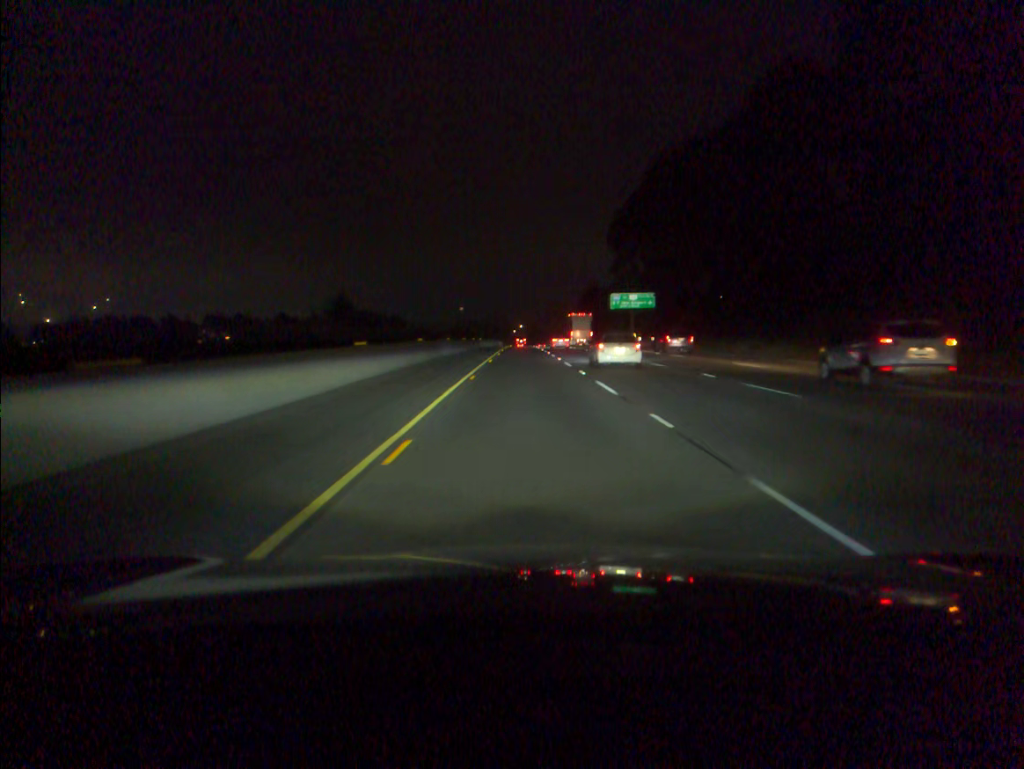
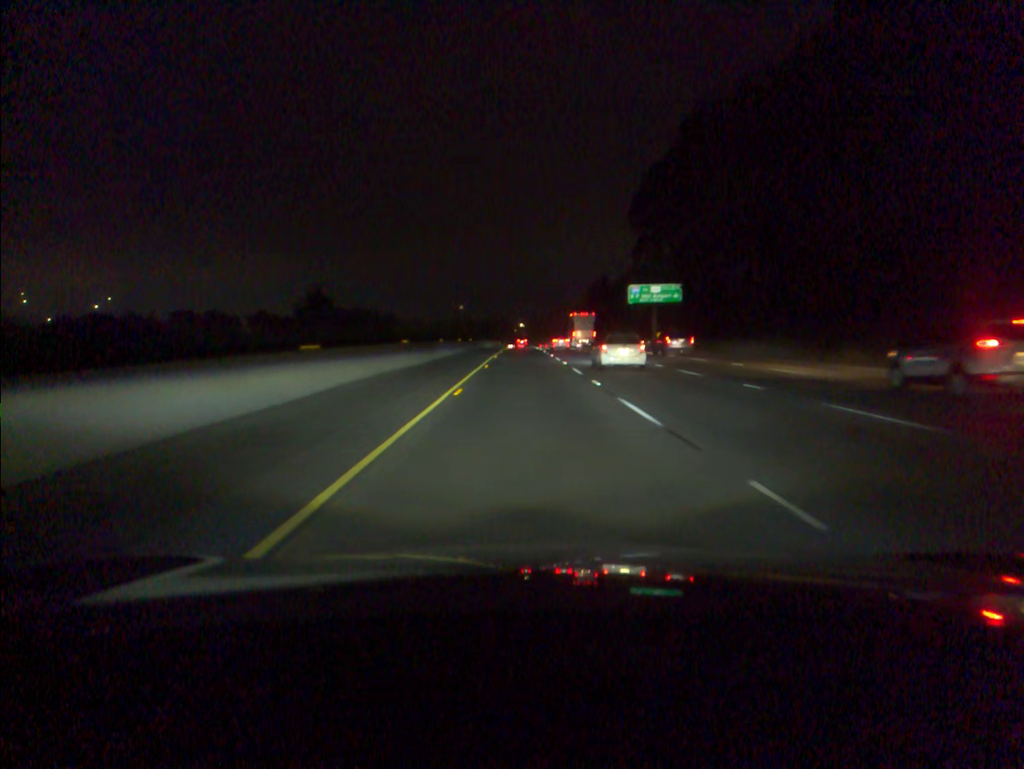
(0.0, +20.1) m; 0°
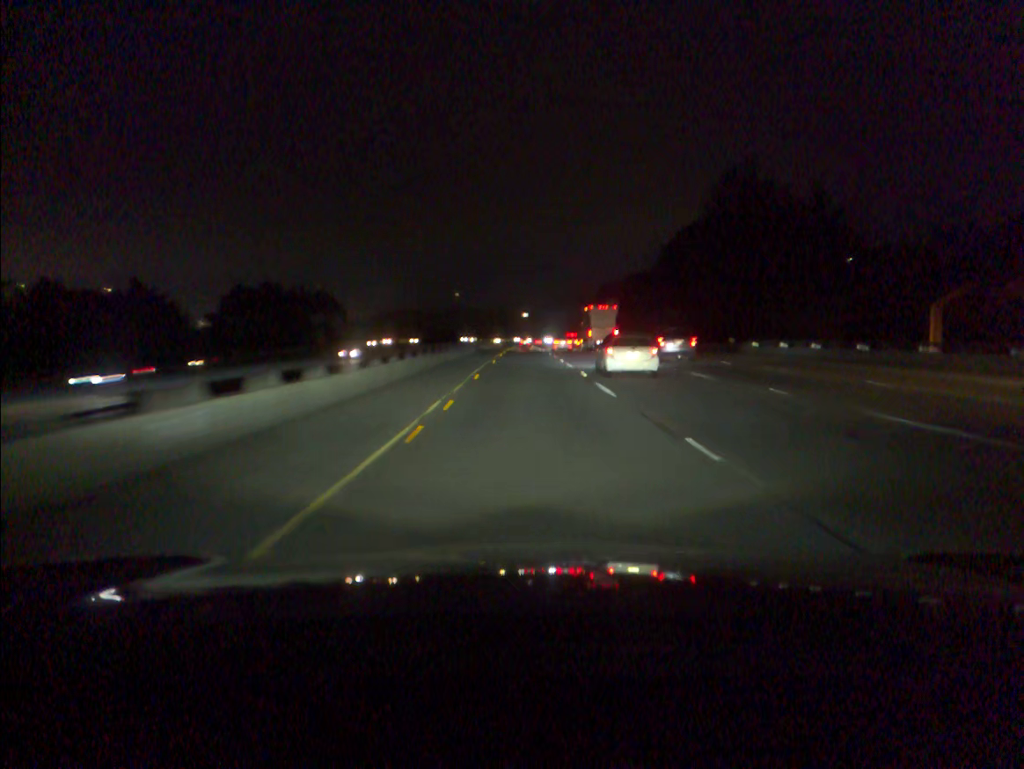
(-0.2, +100.7) m; 0°
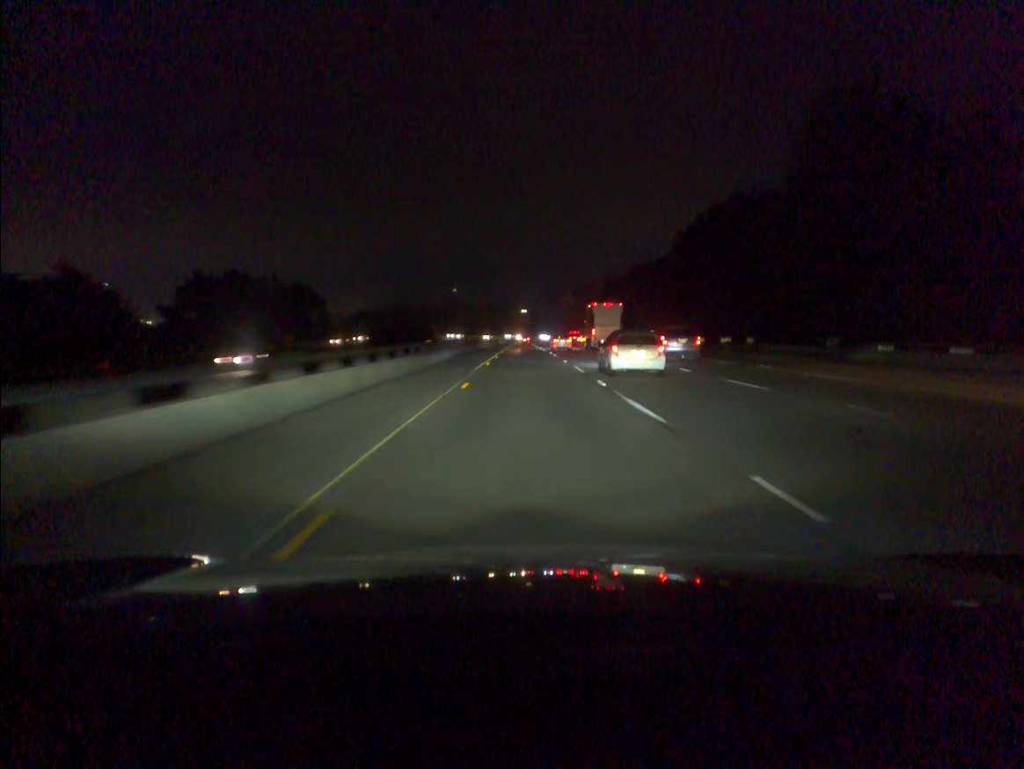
(0.0, +20.1) m; 0°
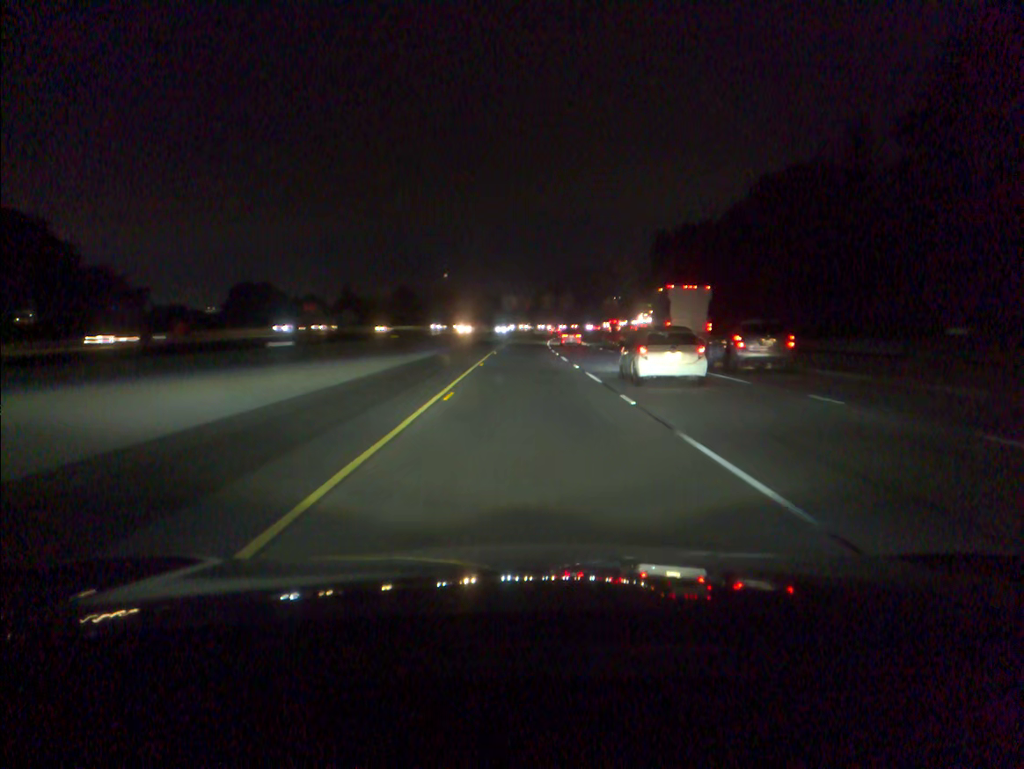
(+0.1, +100.8) m; 0°
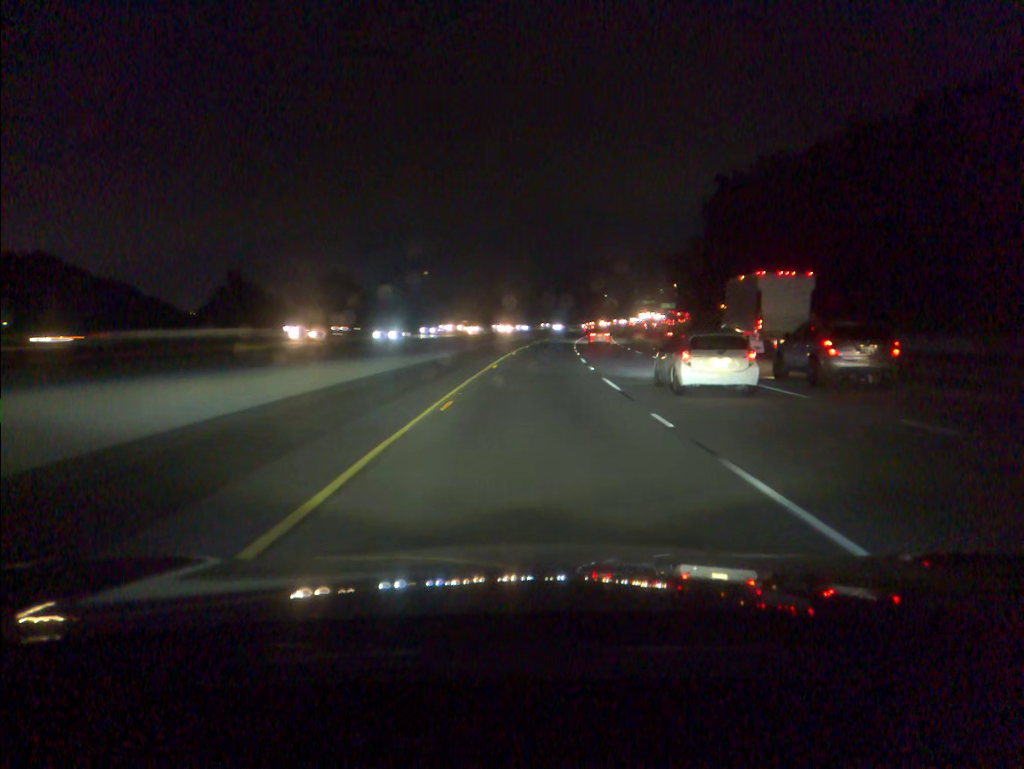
(+0.2, +60.4) m; +1°
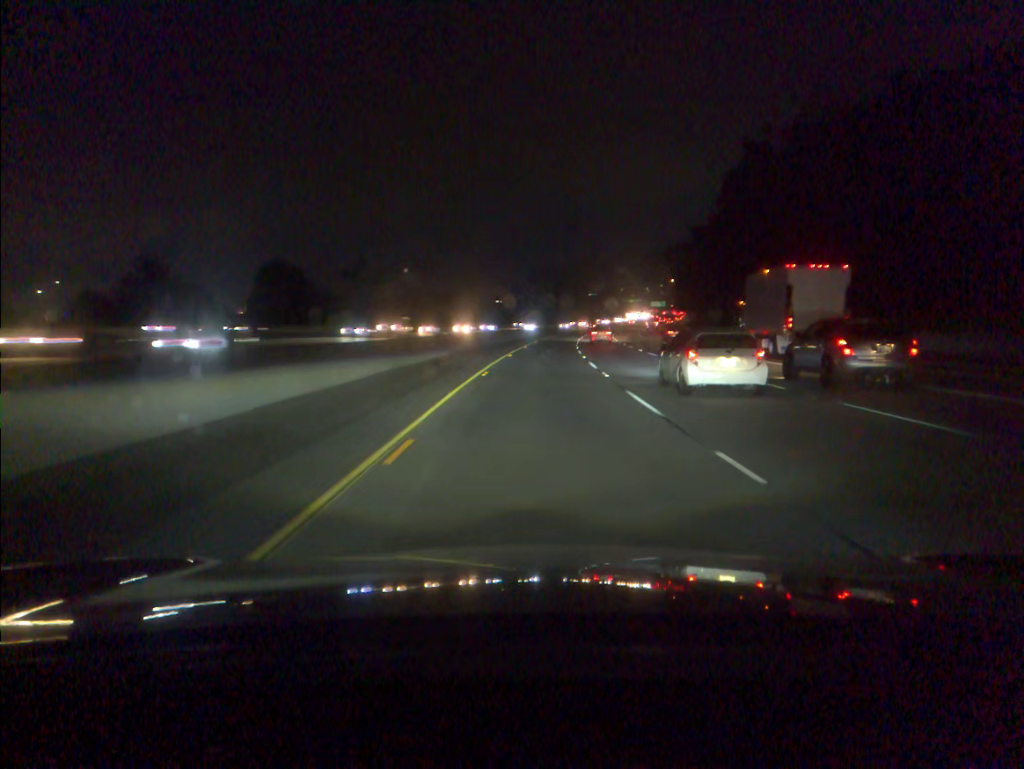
(+0.2, +20.0) m; +1°
